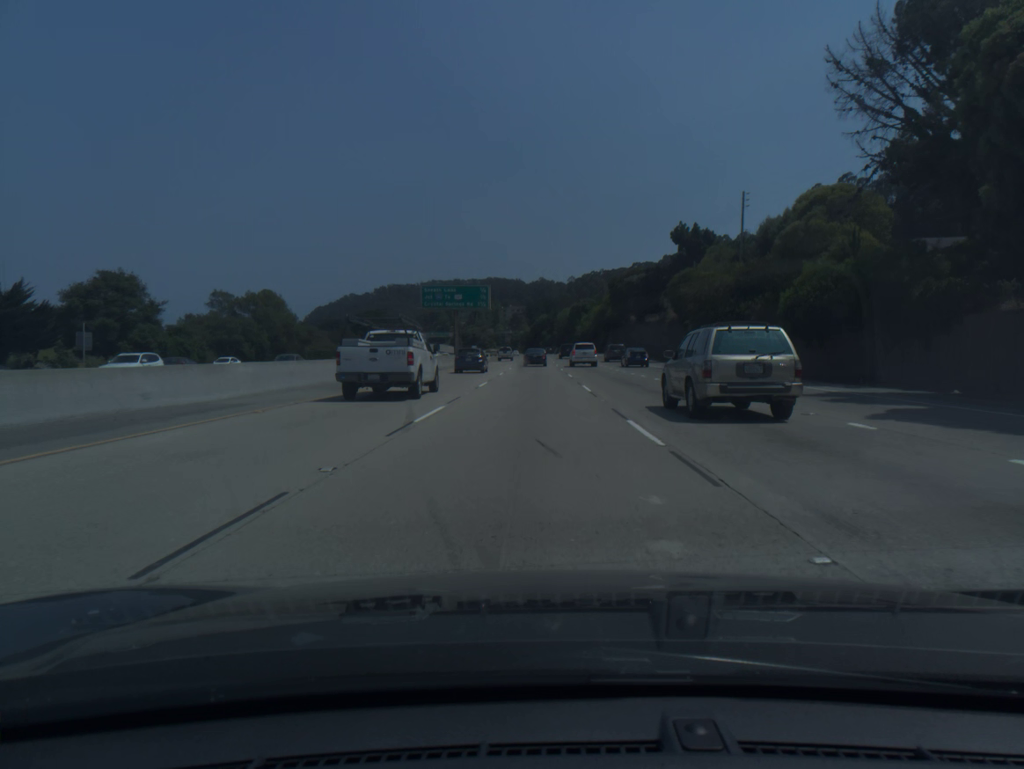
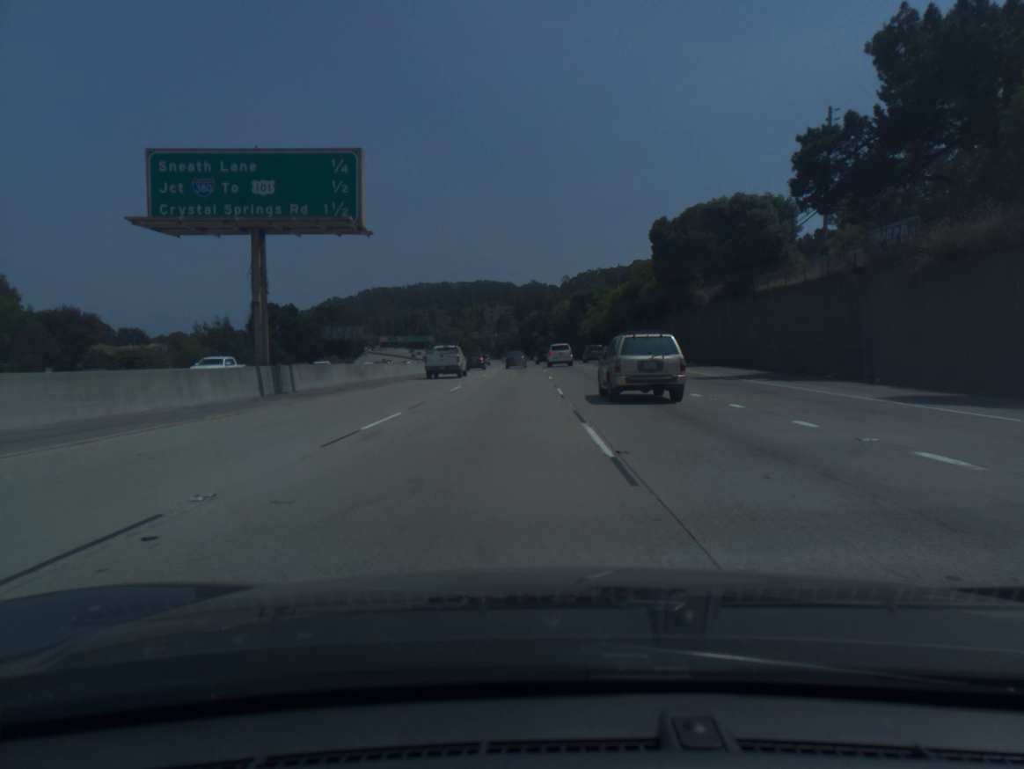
(+0.3, +57.9) m; +1°
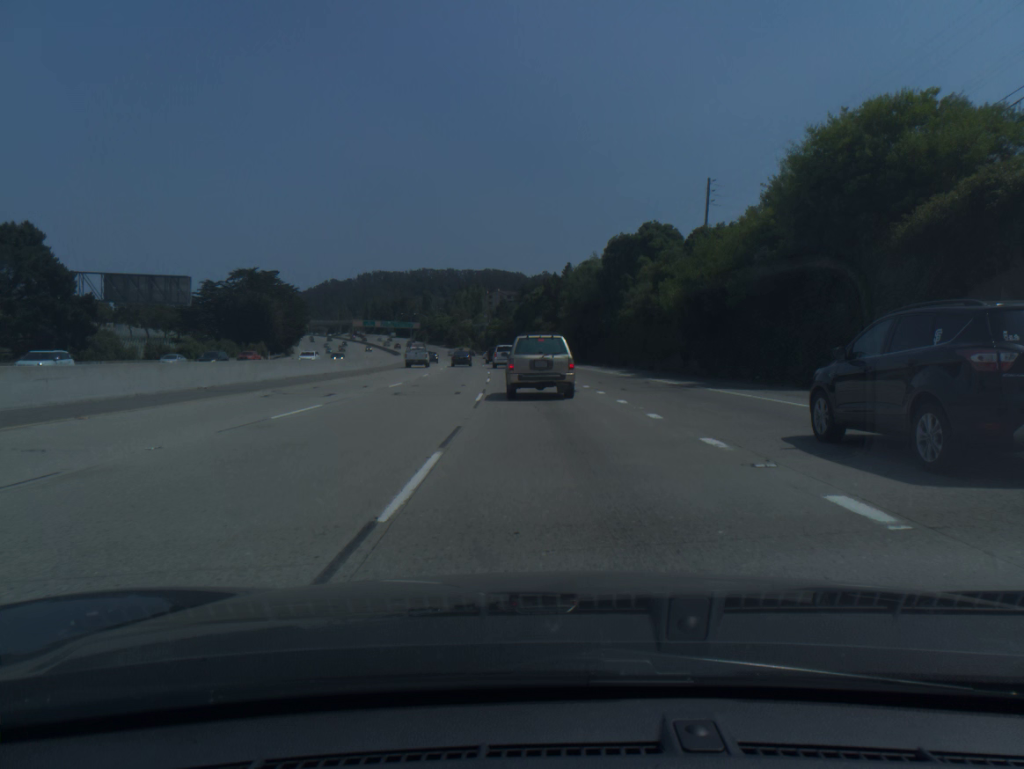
(+0.5, +74.8) m; -1°
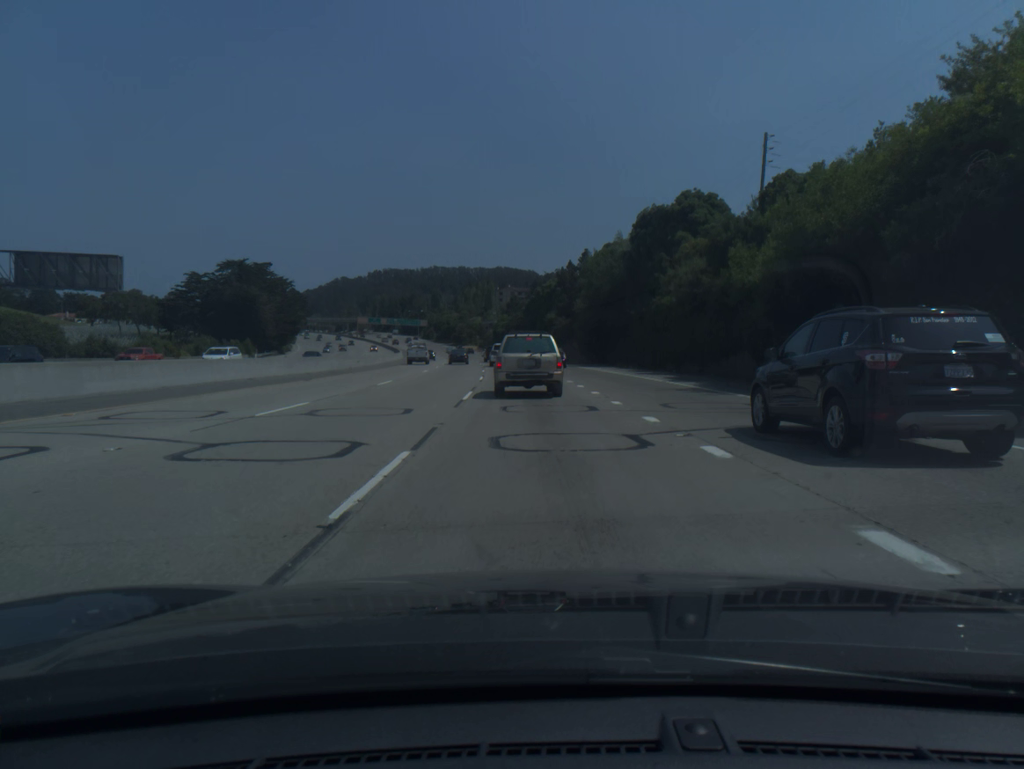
(-0.1, +14.7) m; -1°
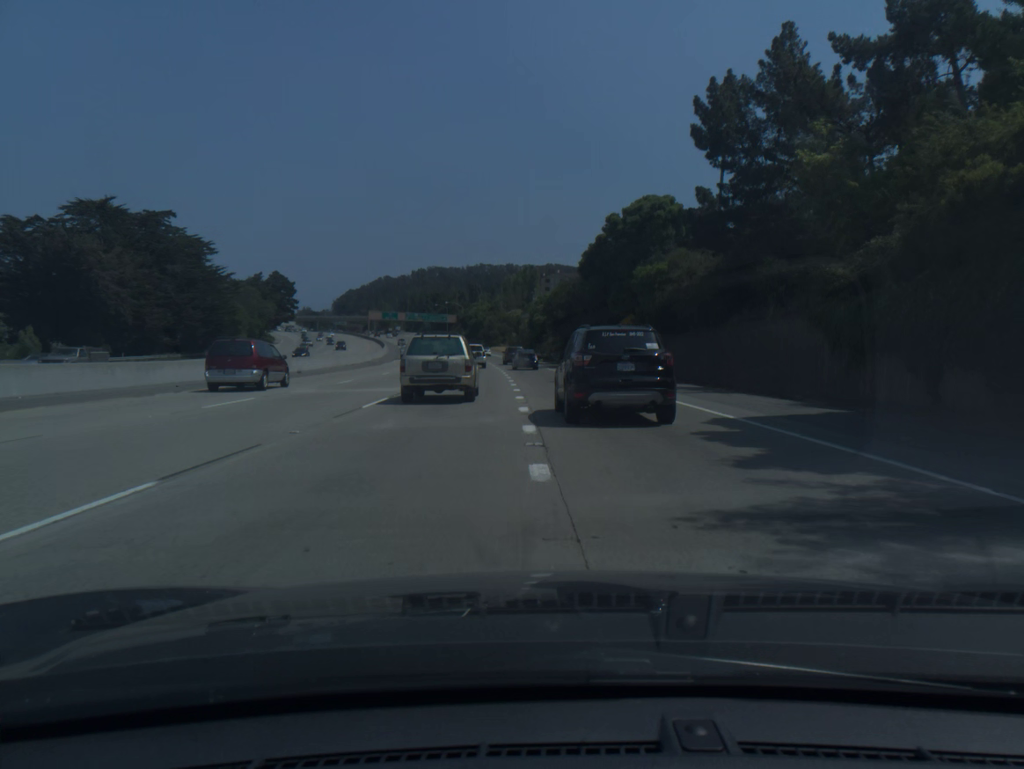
(-2.1, +73.0) m; -4°
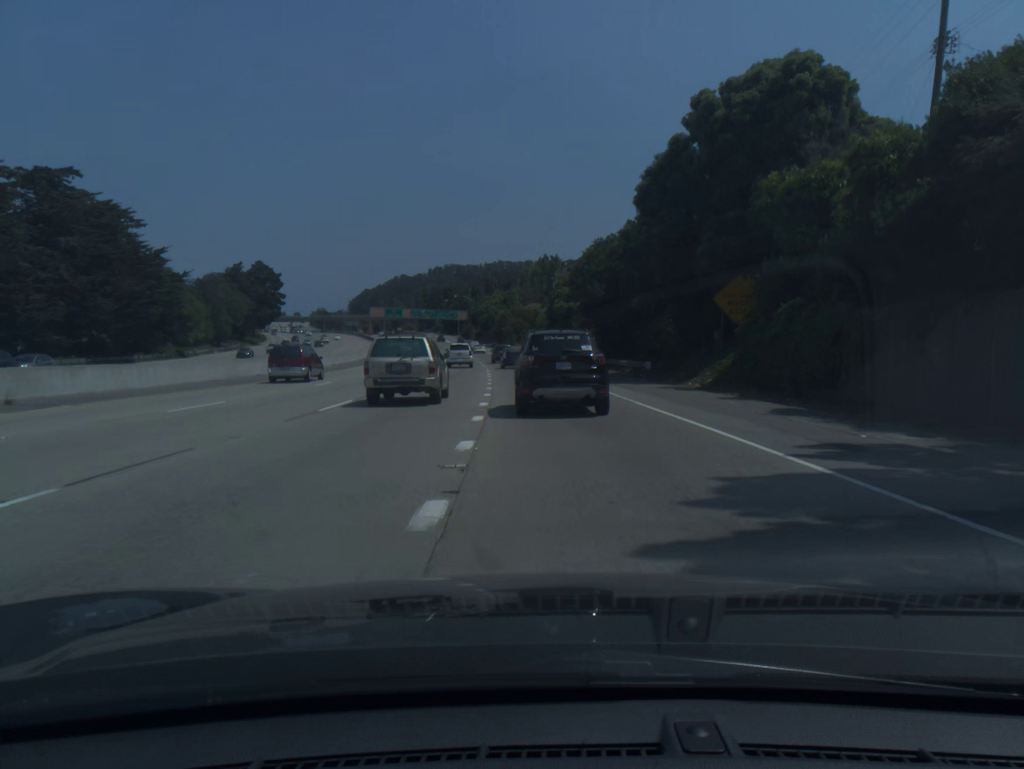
(-0.3, +28.8) m; -1°
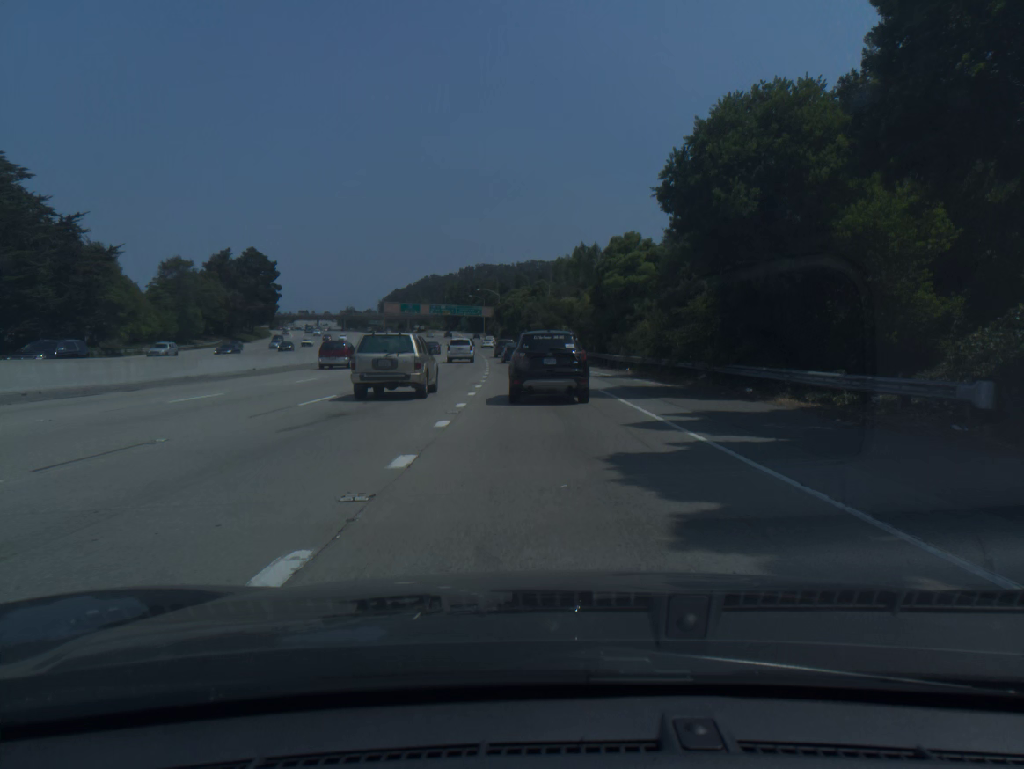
(-0.6, +28.8) m; -2°
